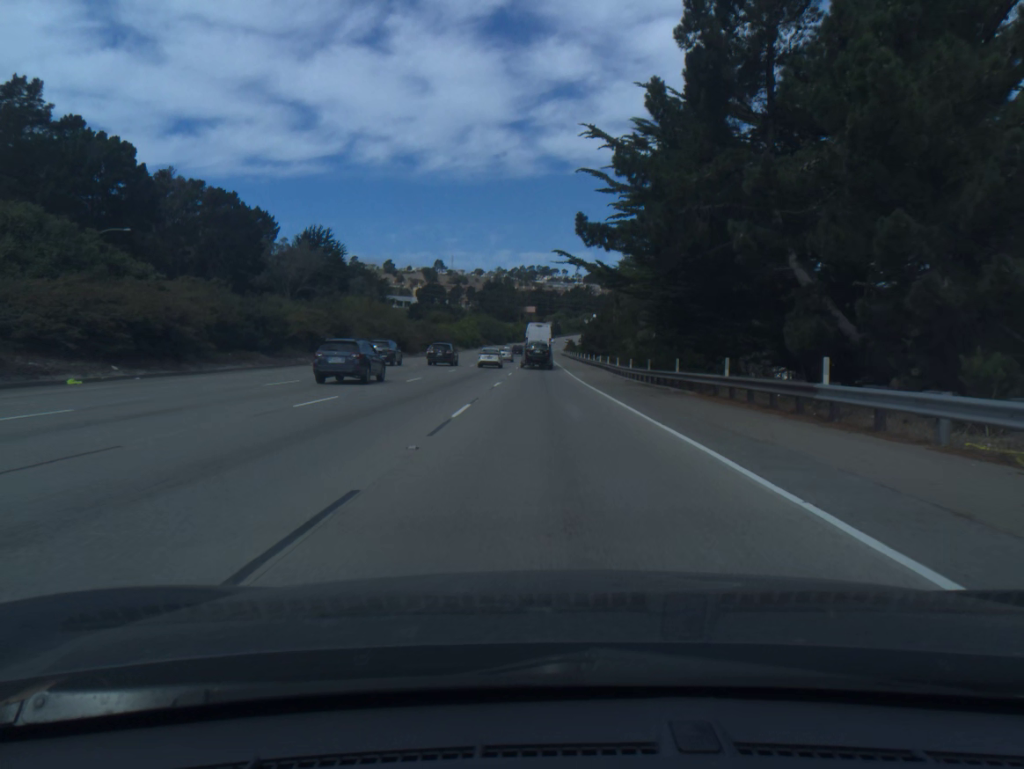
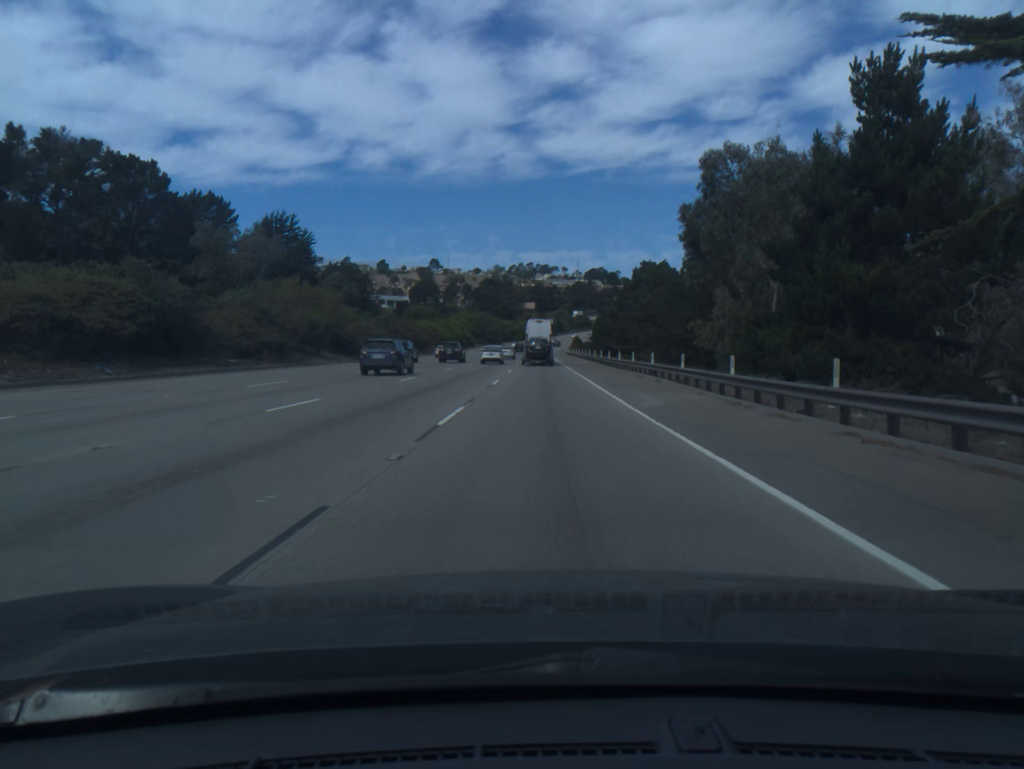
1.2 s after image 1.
(-0.1, +30.9) m; 0°
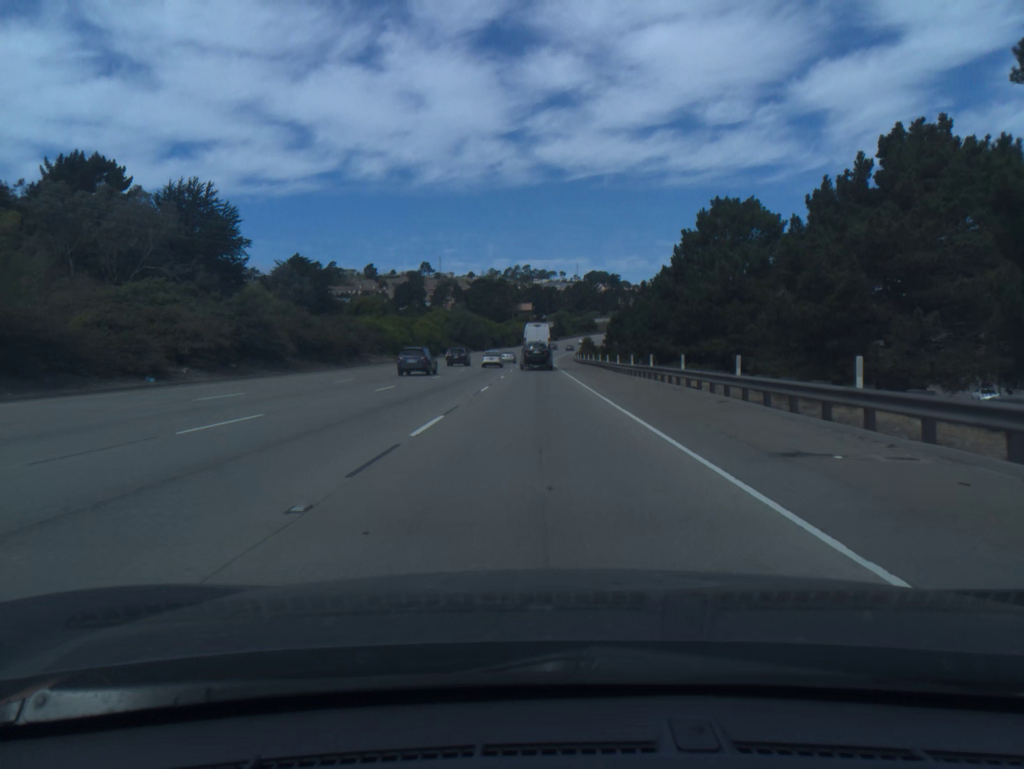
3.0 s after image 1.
(+0.1, +47.0) m; 0°
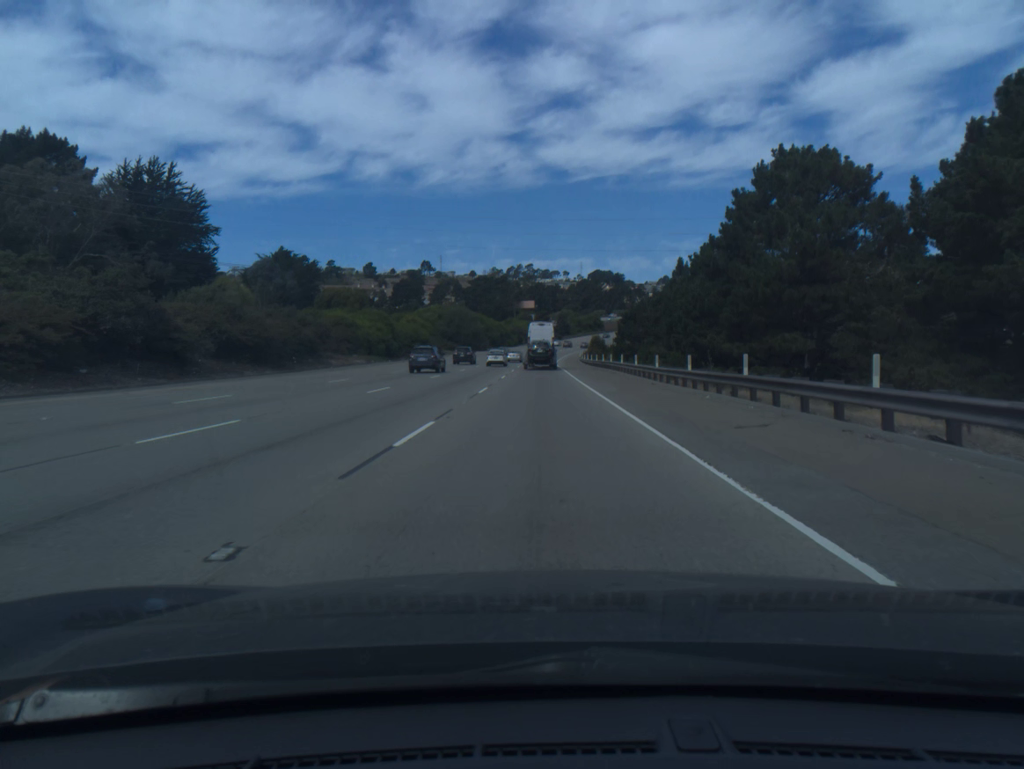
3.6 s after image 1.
(0.0, +15.8) m; 0°
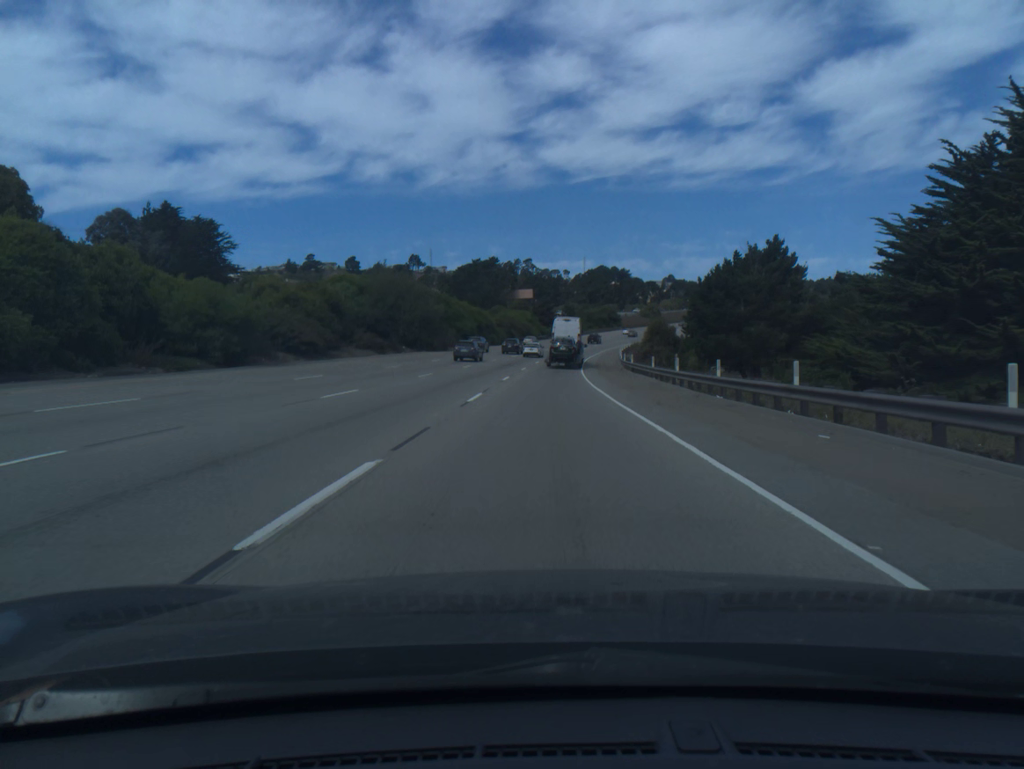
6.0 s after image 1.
(-0.2, +63.9) m; 0°
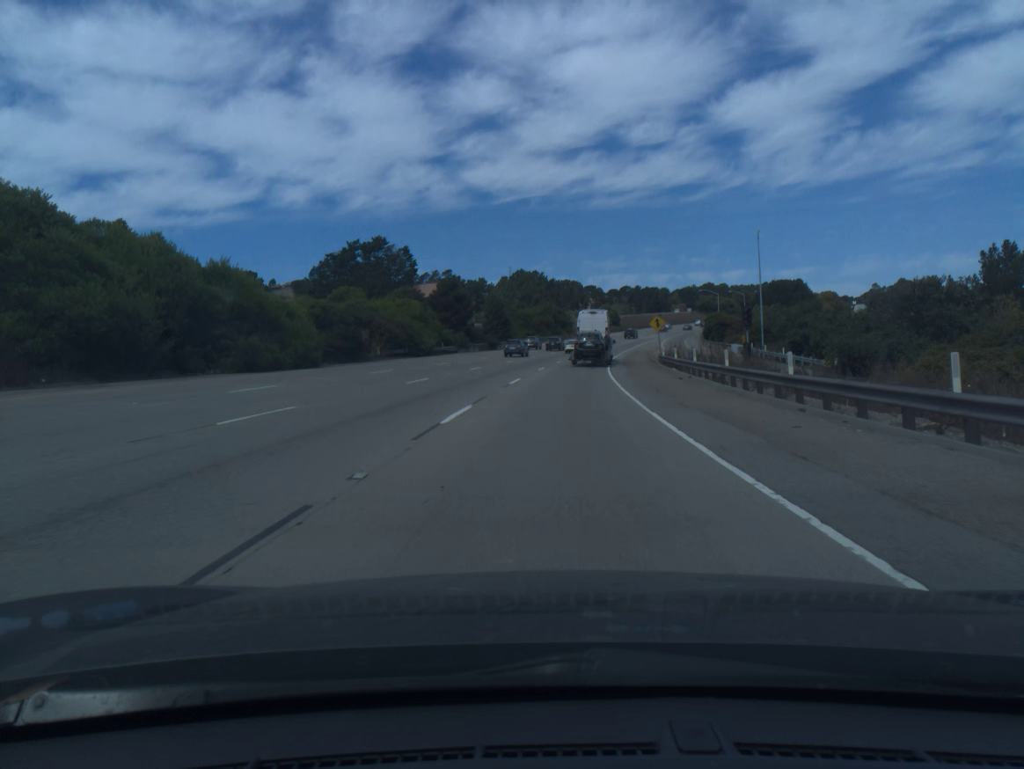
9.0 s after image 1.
(+2.6, +79.2) m; +5°
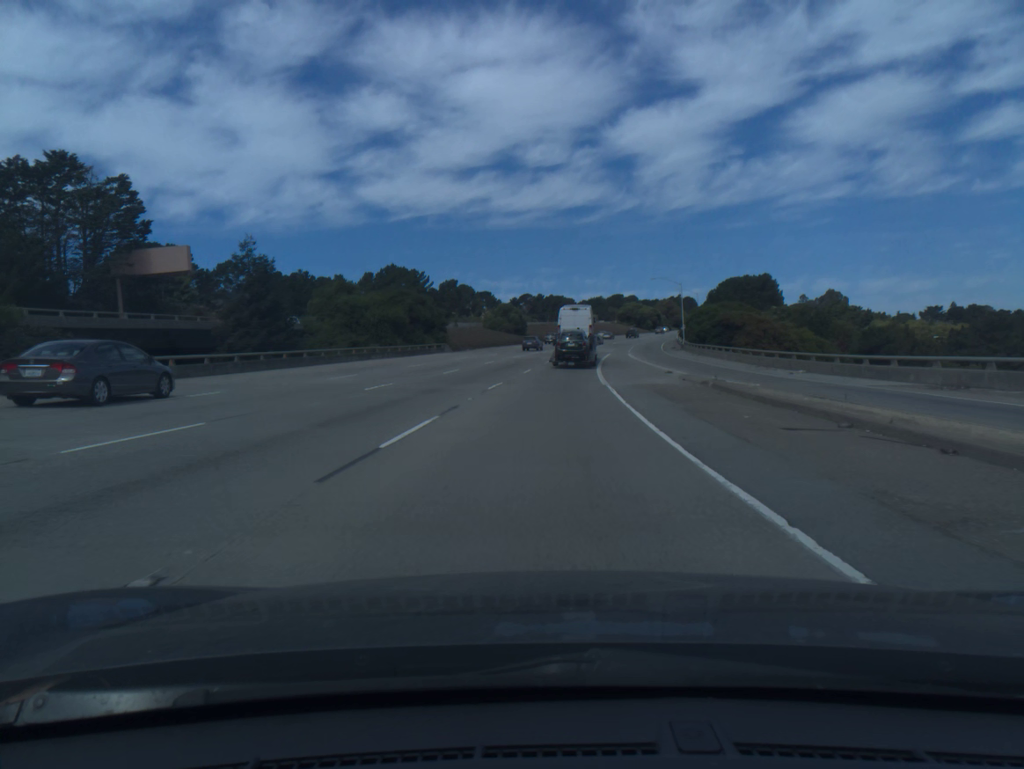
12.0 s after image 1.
(+5.4, +75.5) m; +8°
